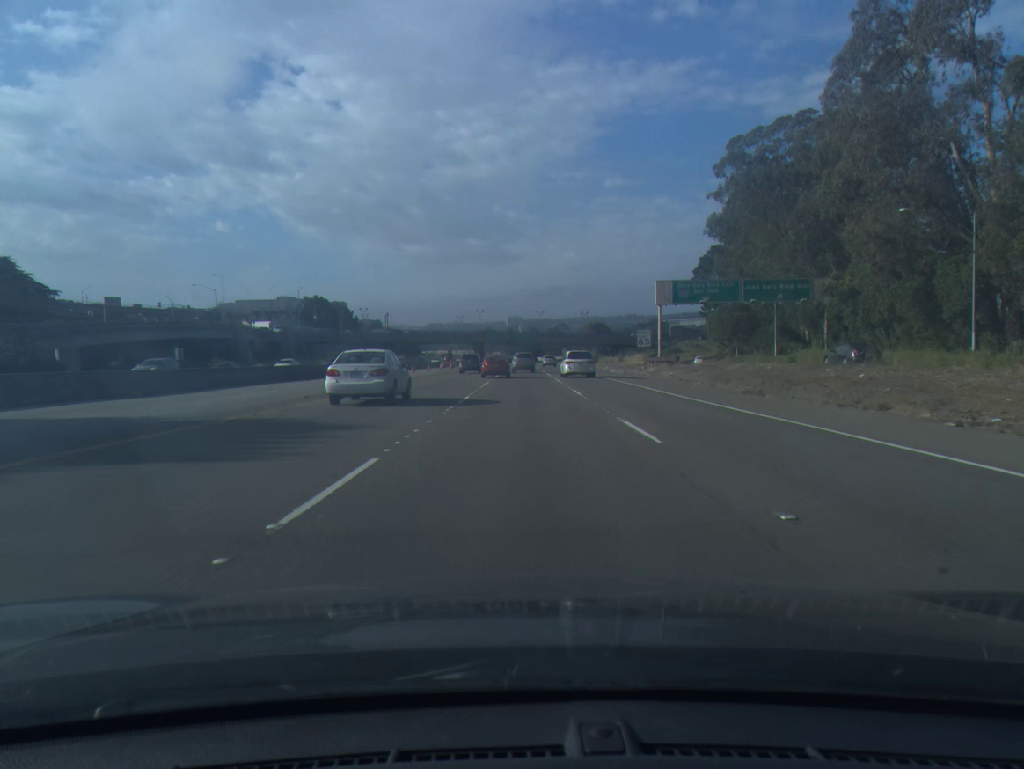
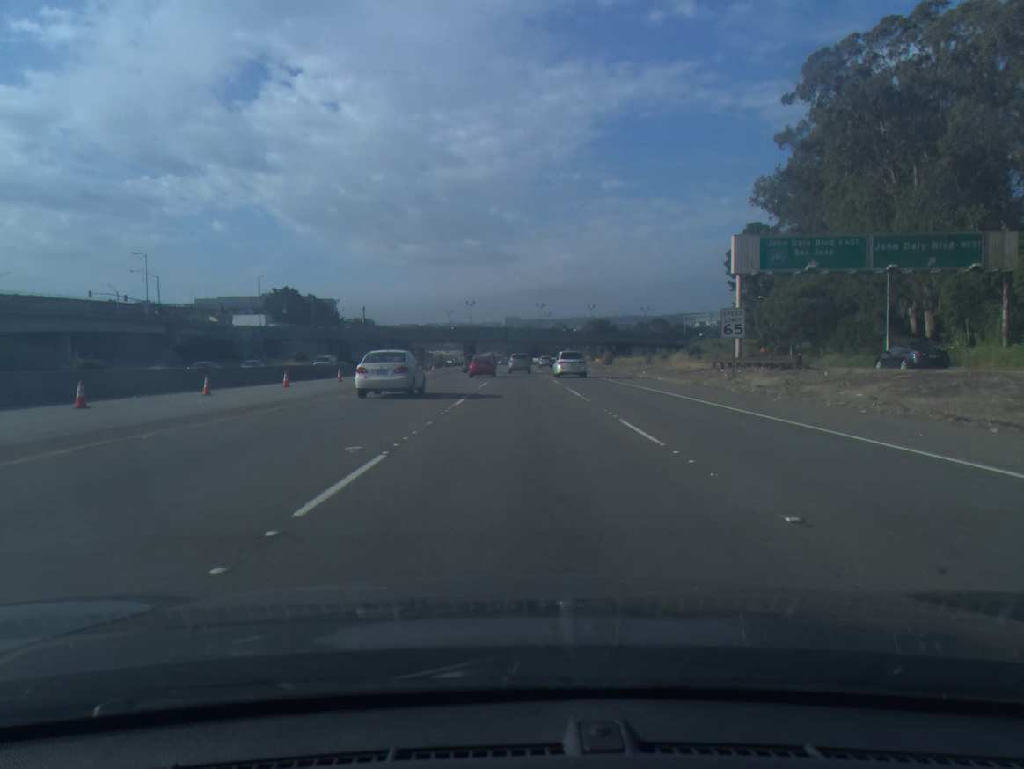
(+0.1, +29.6) m; 0°
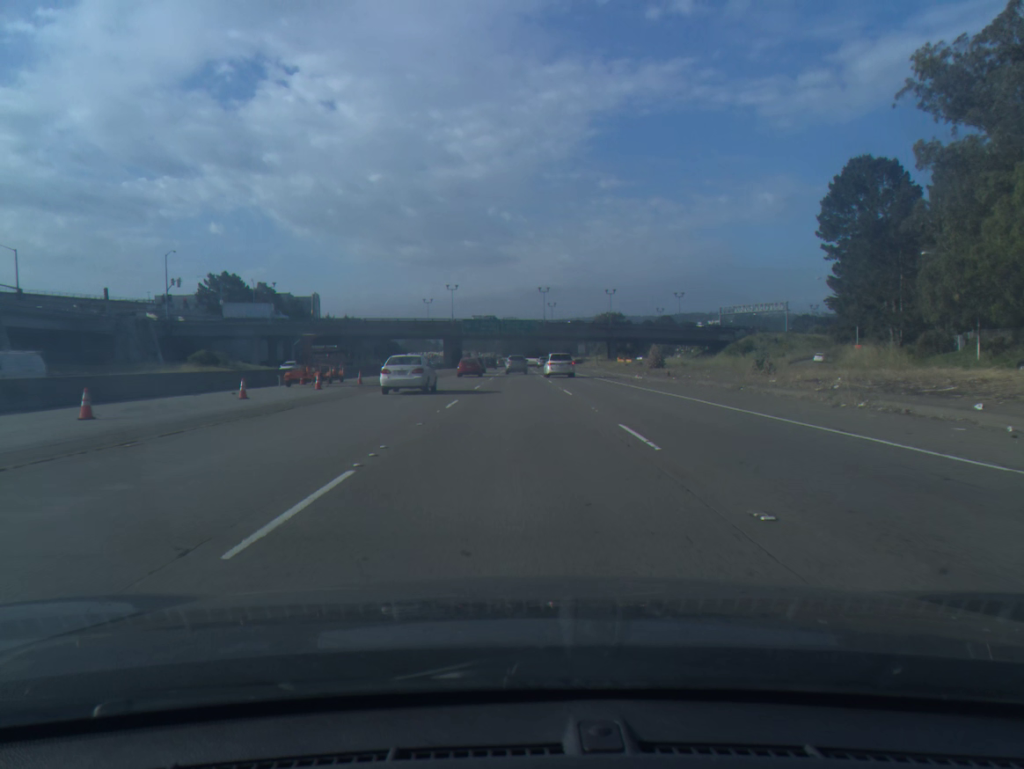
(+0.1, +45.1) m; 0°
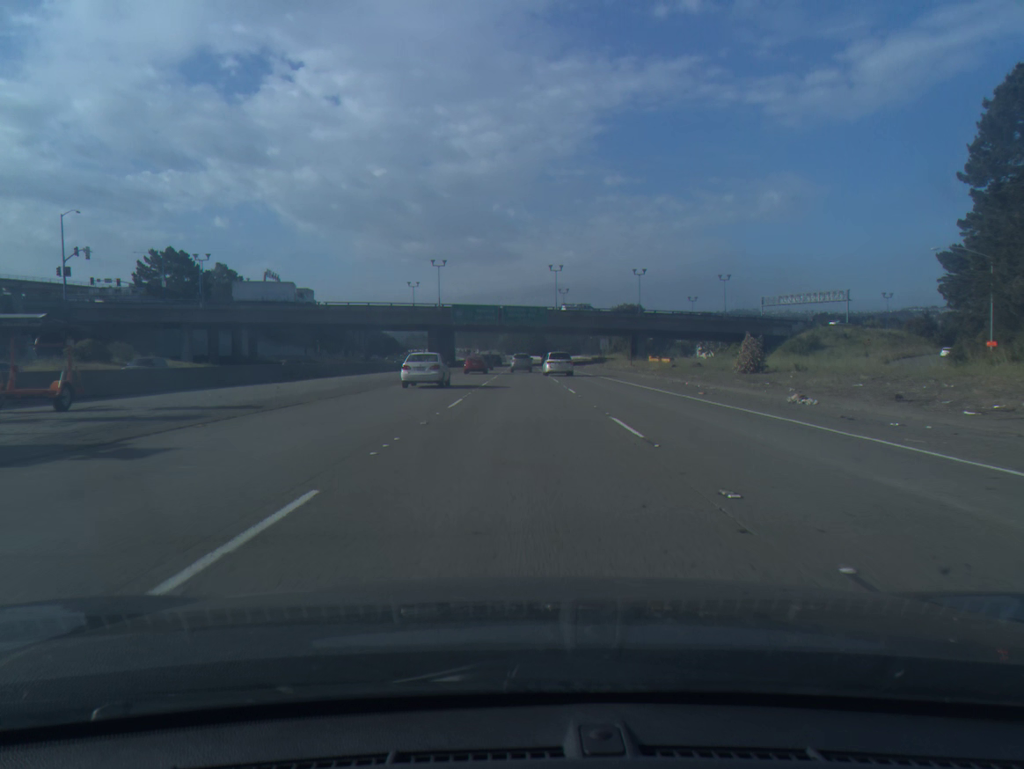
(-0.1, +30.6) m; 0°
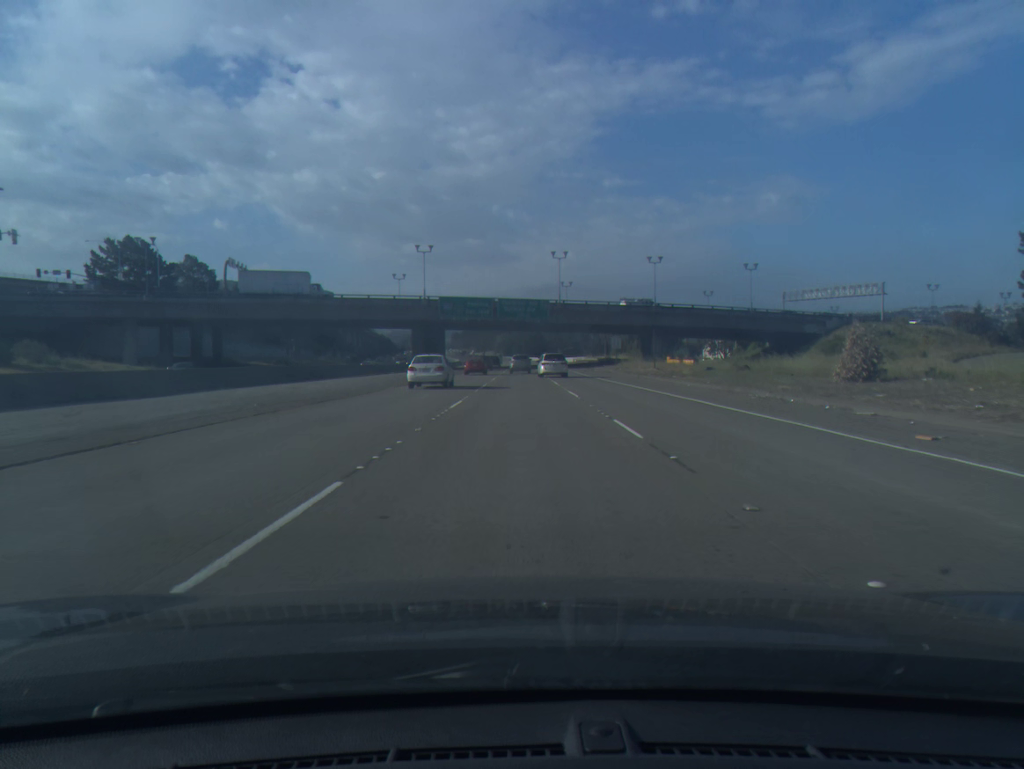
(0.0, +15.5) m; 0°
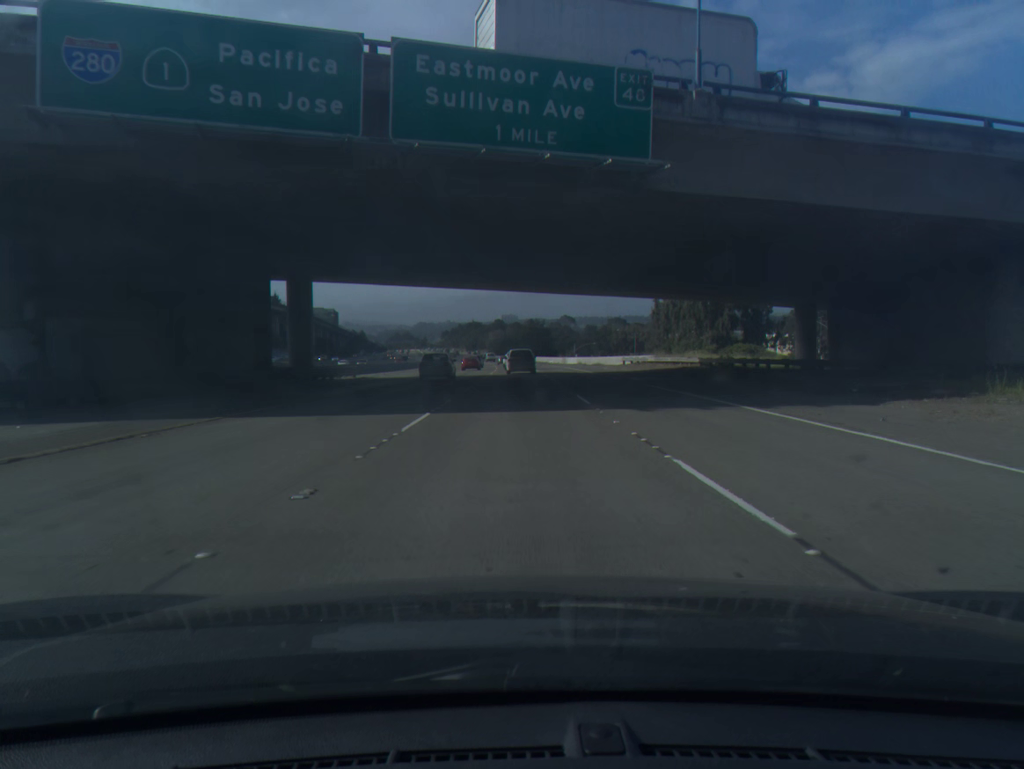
(+0.3, +79.3) m; 0°
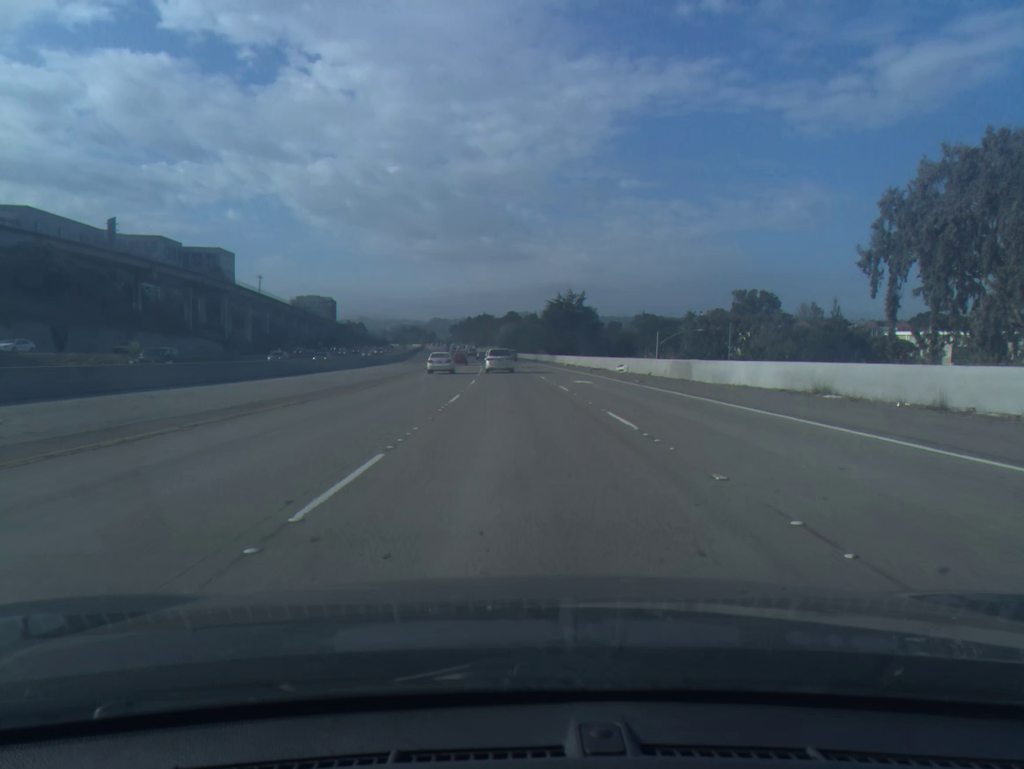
(-0.5, +78.8) m; -1°
